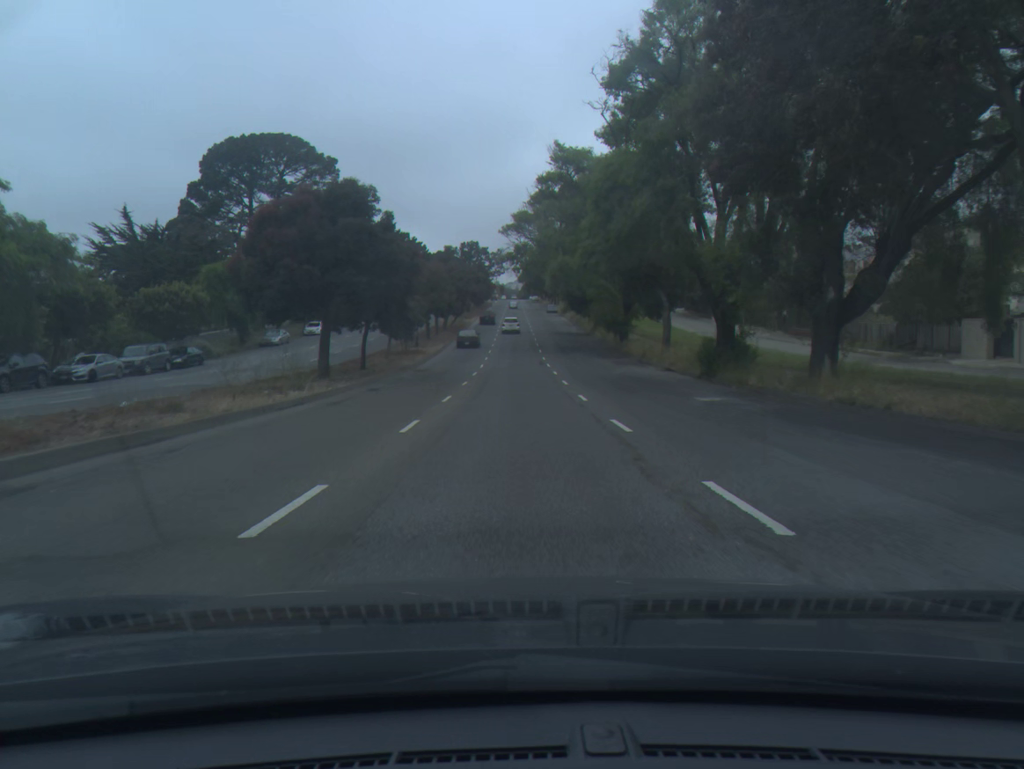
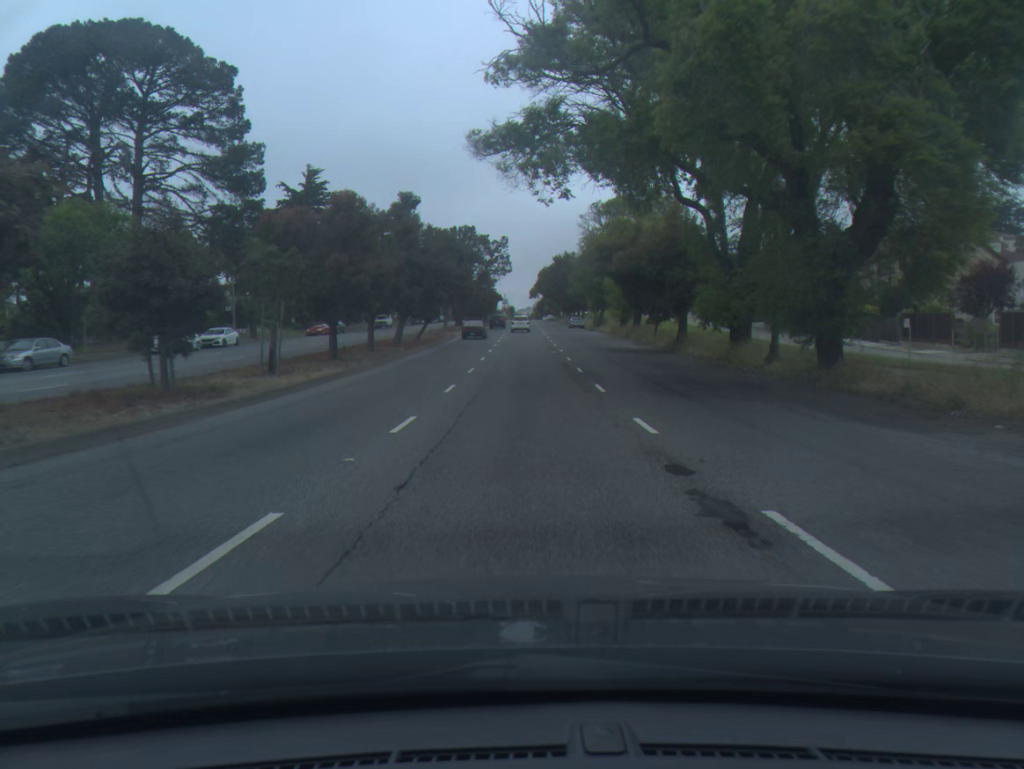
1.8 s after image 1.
(-0.2, +38.1) m; -1°
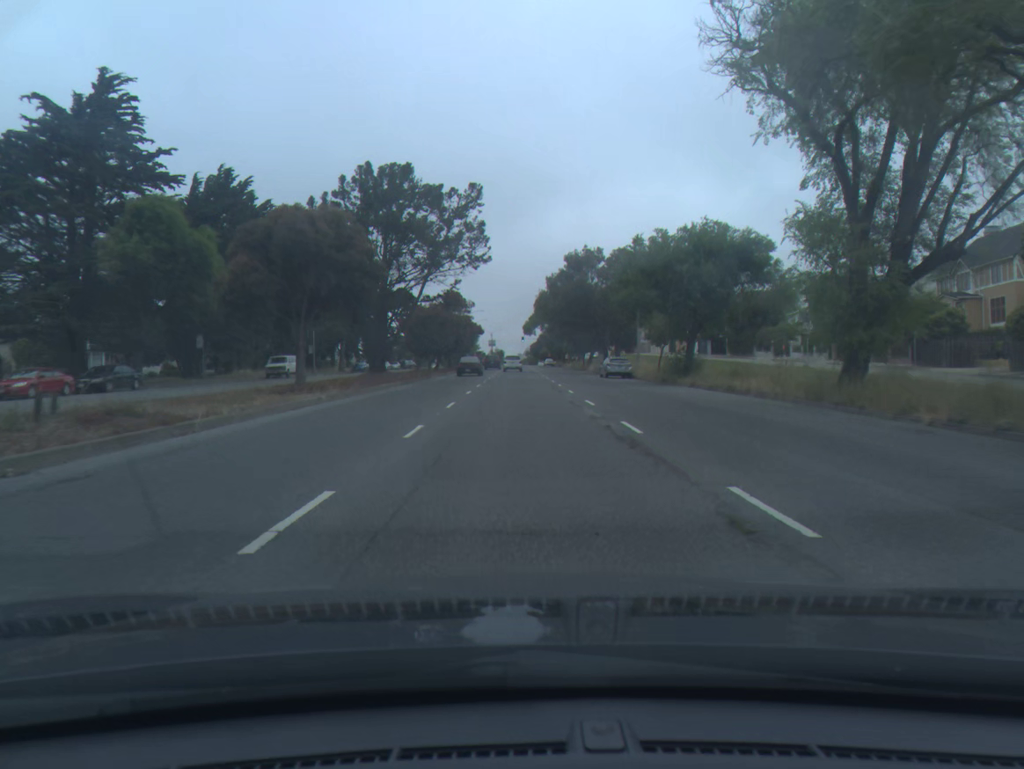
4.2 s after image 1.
(+0.2, +49.3) m; +1°
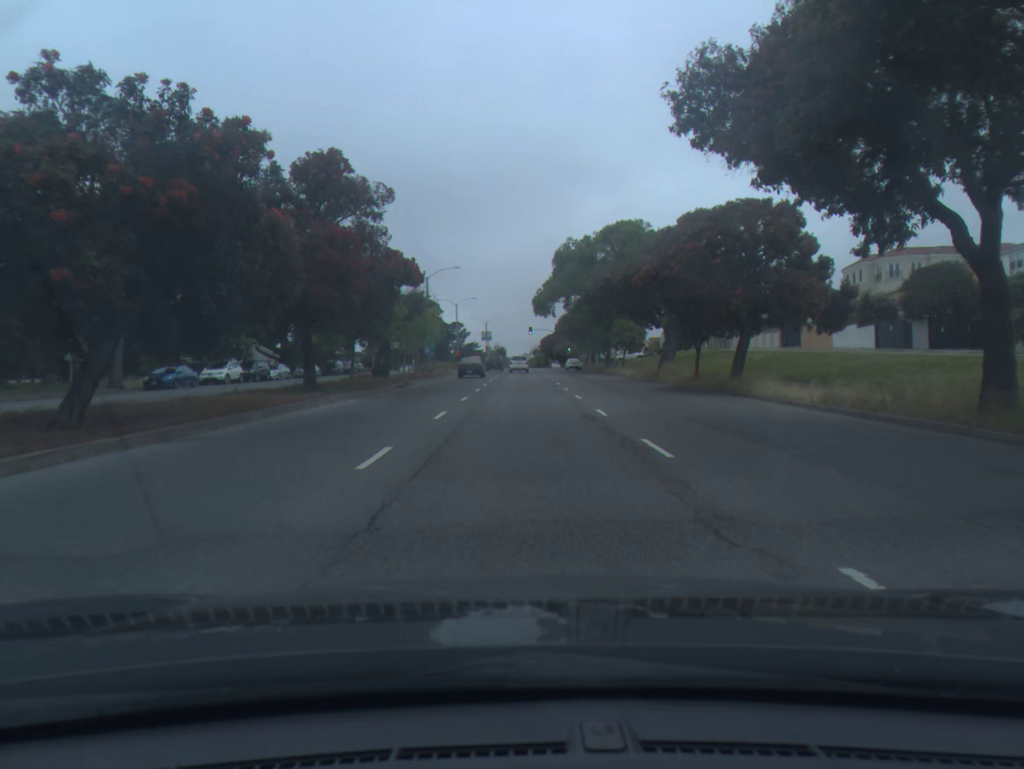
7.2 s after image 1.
(-0.2, +60.6) m; 0°
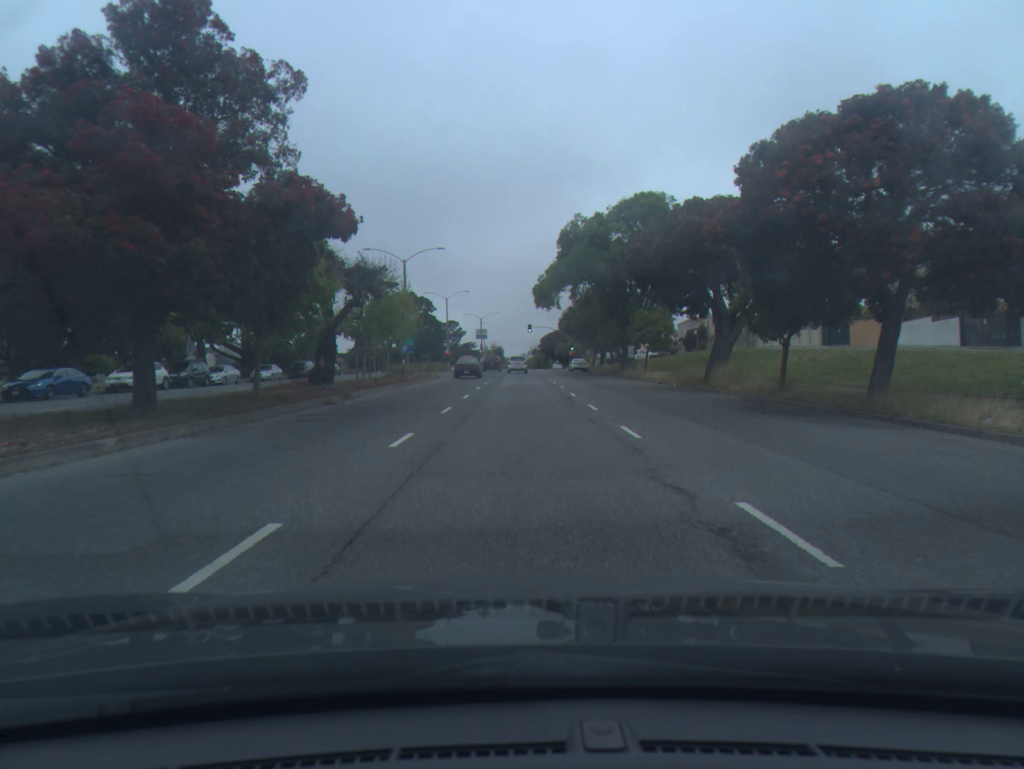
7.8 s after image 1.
(0.0, +12.5) m; 0°
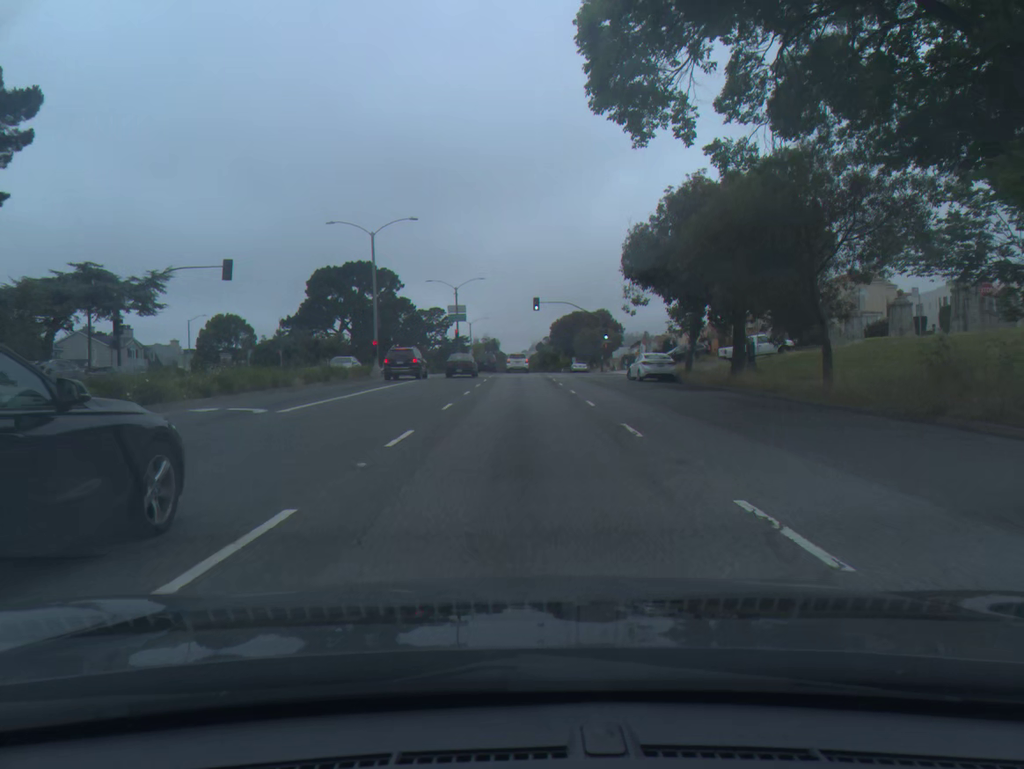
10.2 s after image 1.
(0.0, +50.1) m; 0°
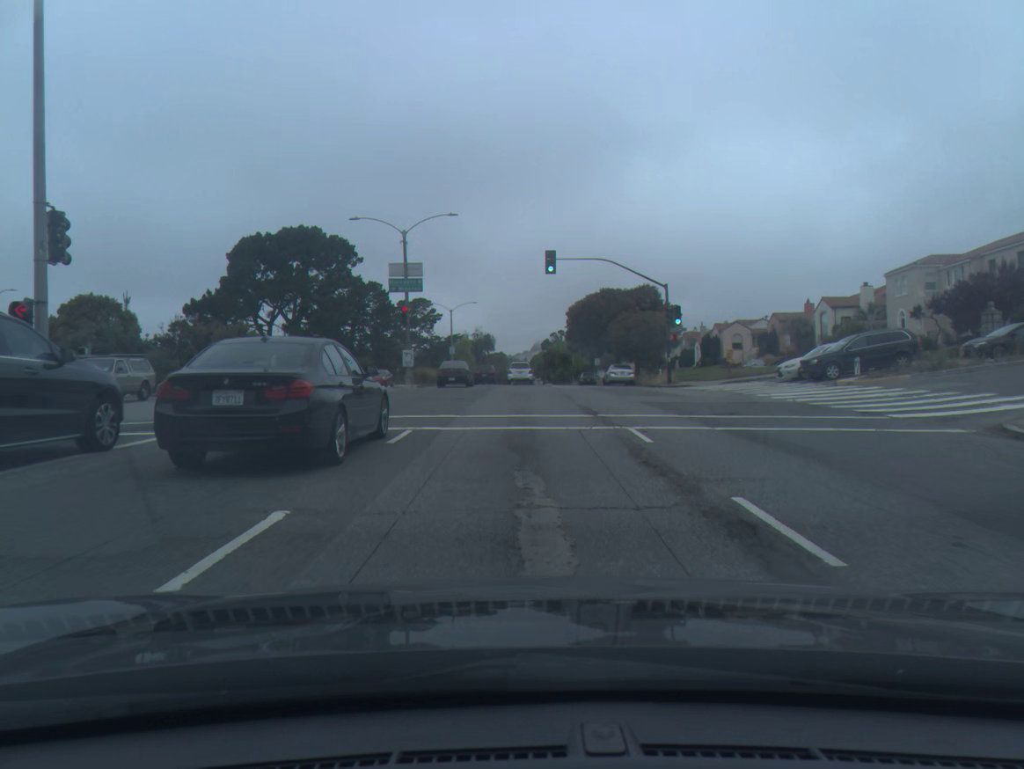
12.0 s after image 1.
(0.0, +35.5) m; 0°
